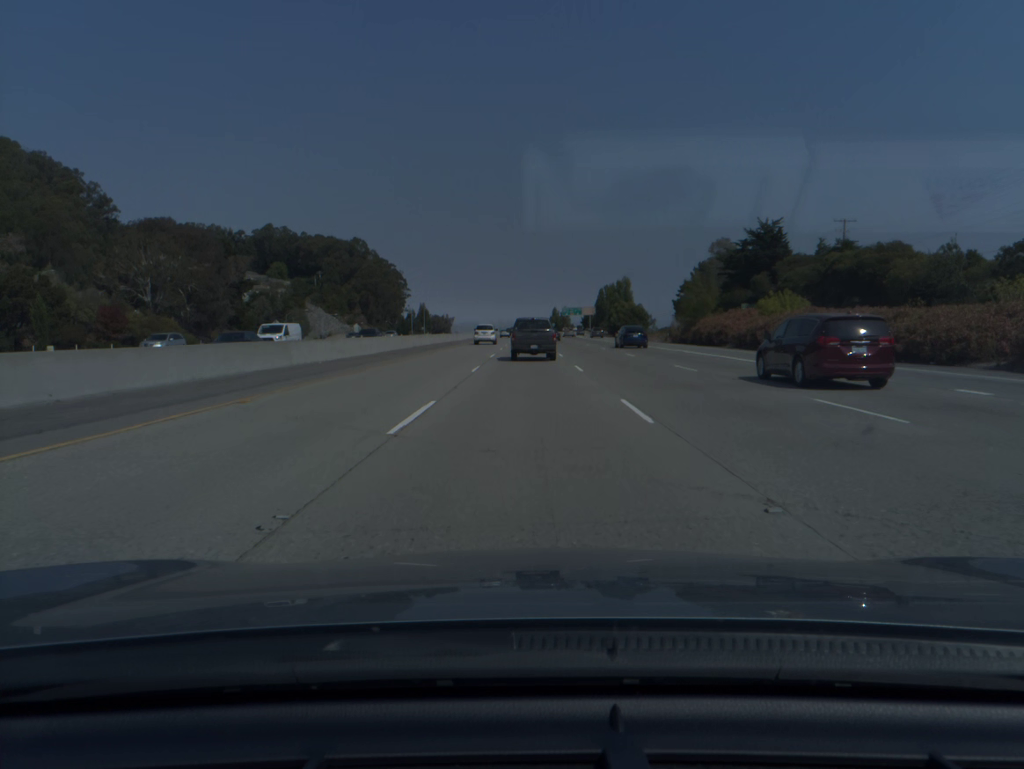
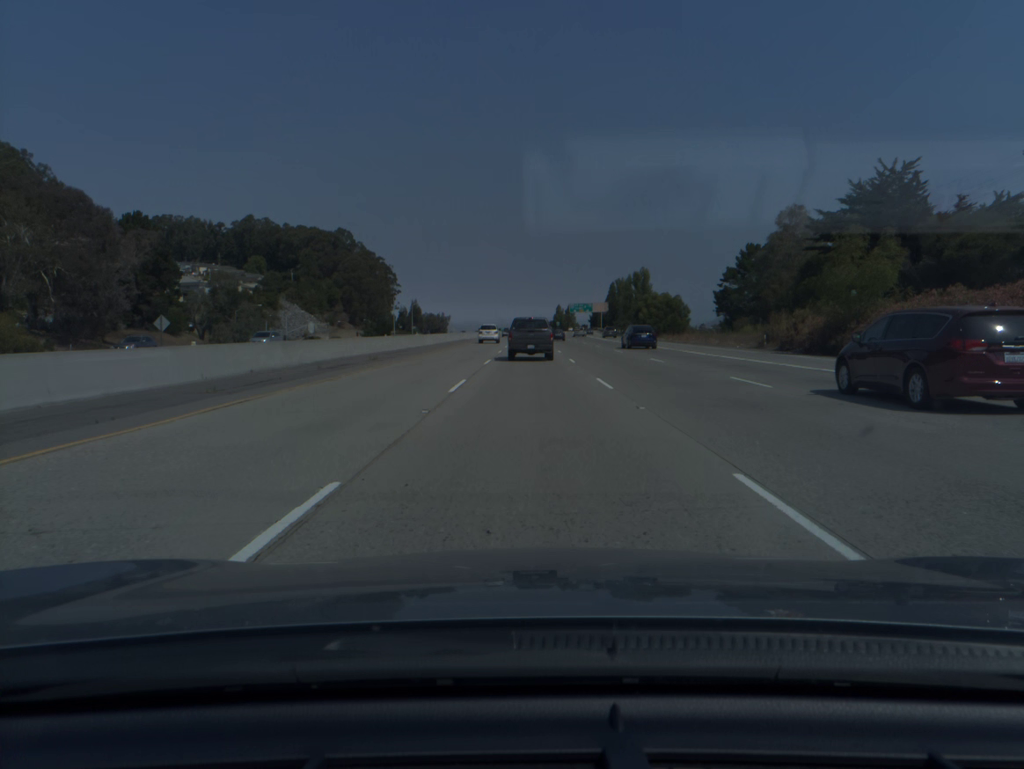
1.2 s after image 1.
(0.0, +37.3) m; 0°
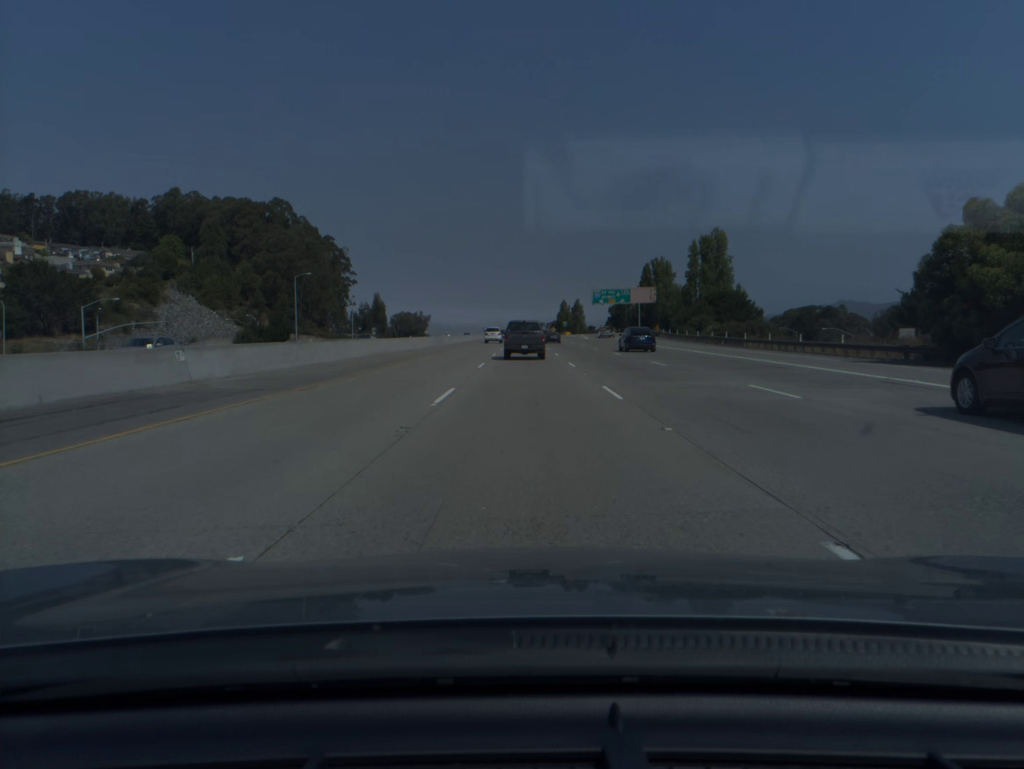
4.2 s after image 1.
(+0.2, +90.1) m; 0°
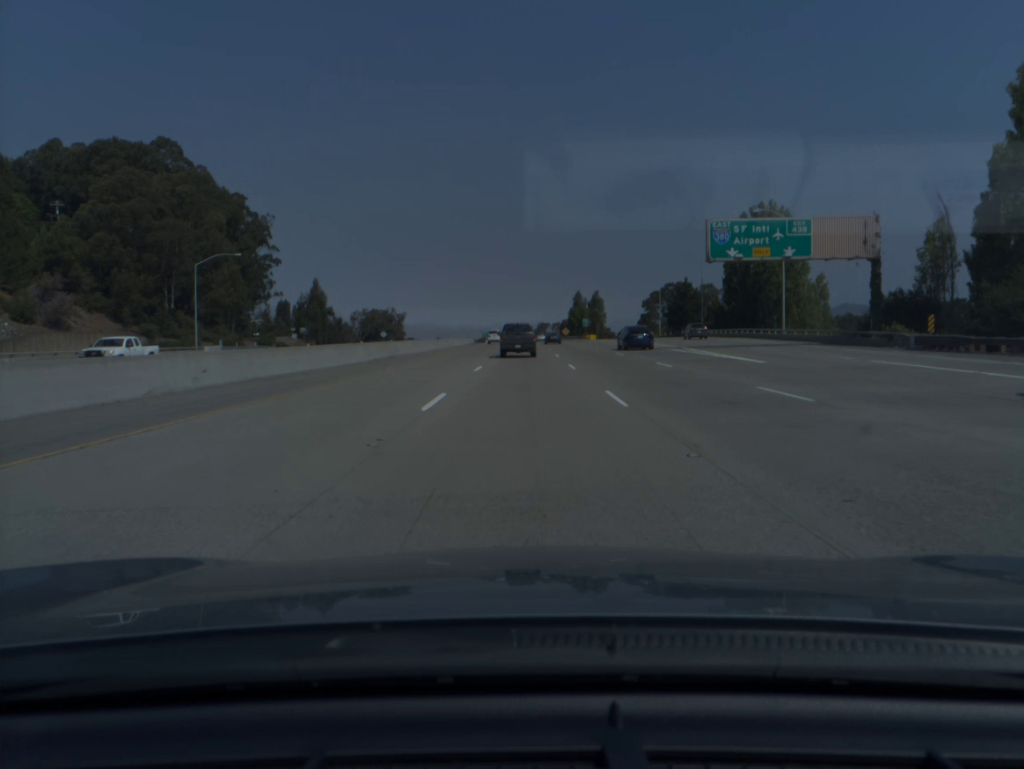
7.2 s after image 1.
(-0.2, +89.2) m; 0°
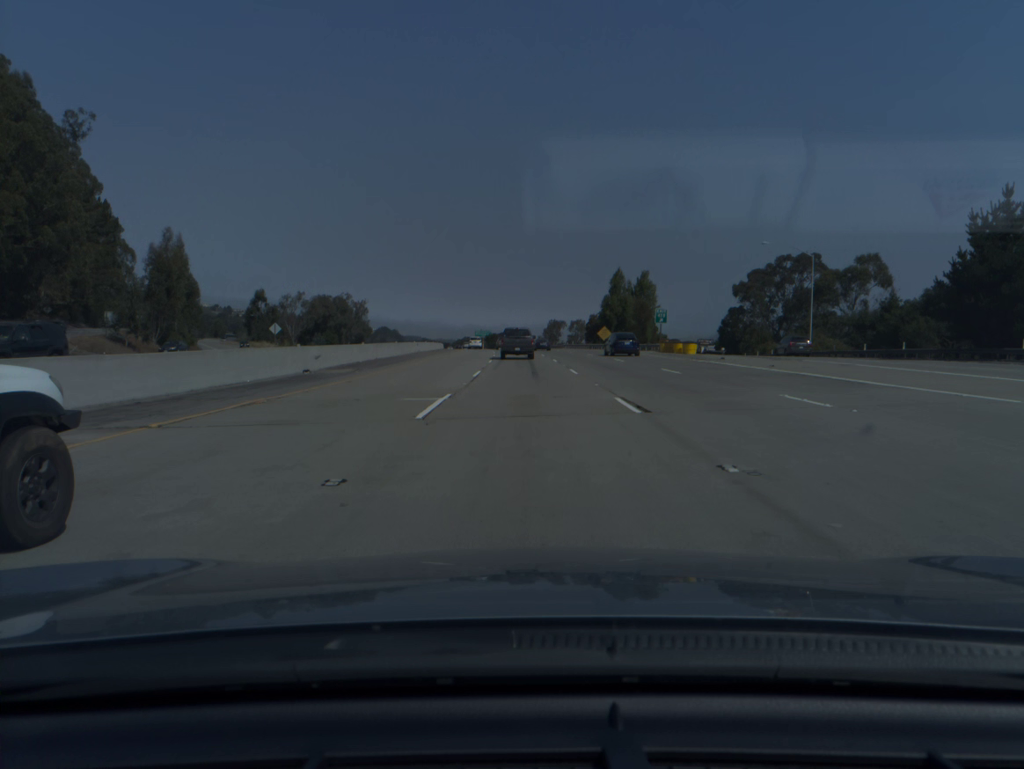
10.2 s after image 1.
(-0.2, +89.0) m; 0°
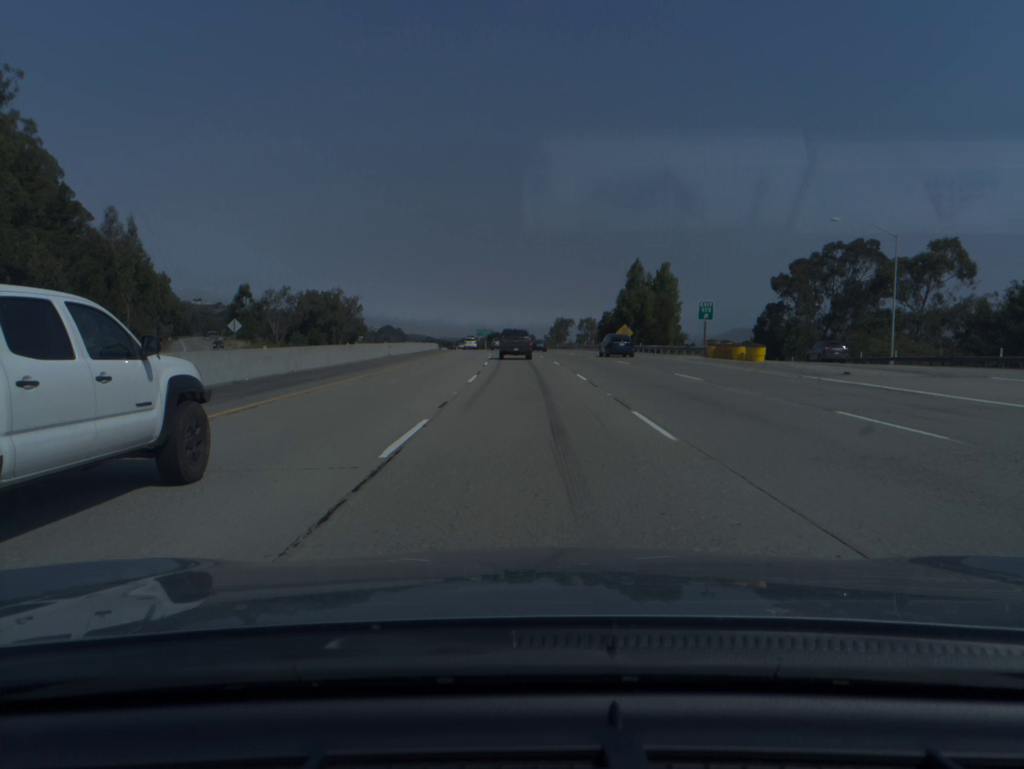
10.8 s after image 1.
(-0.1, +17.8) m; 0°
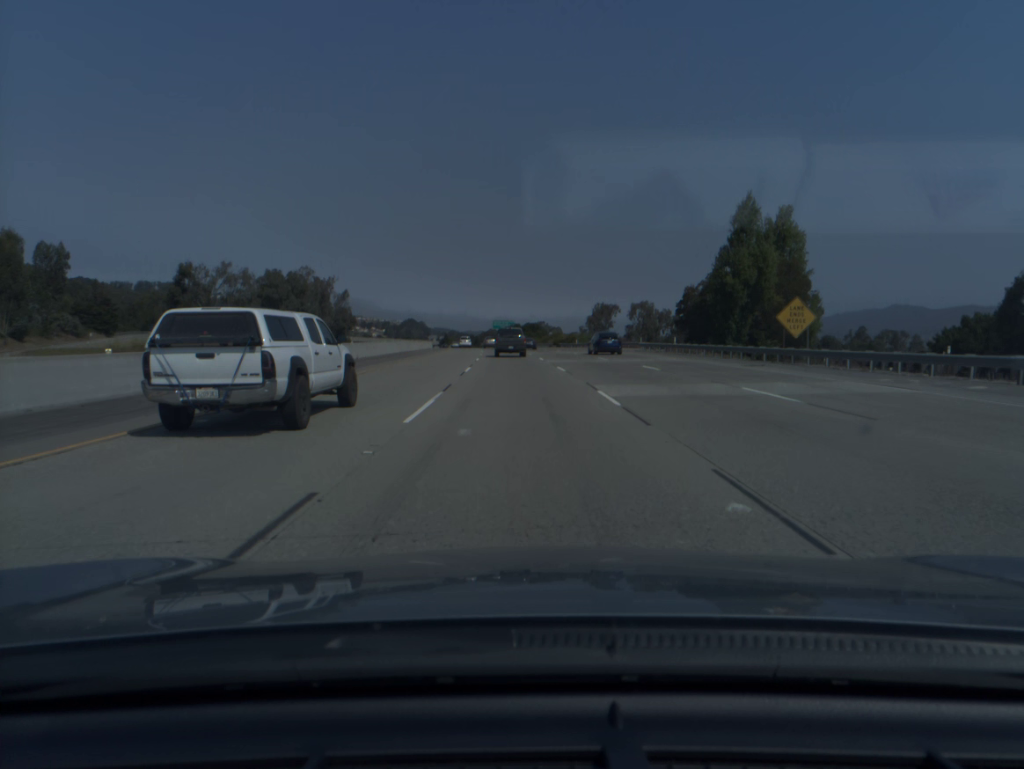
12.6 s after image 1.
(-0.6, +53.7) m; -2°
